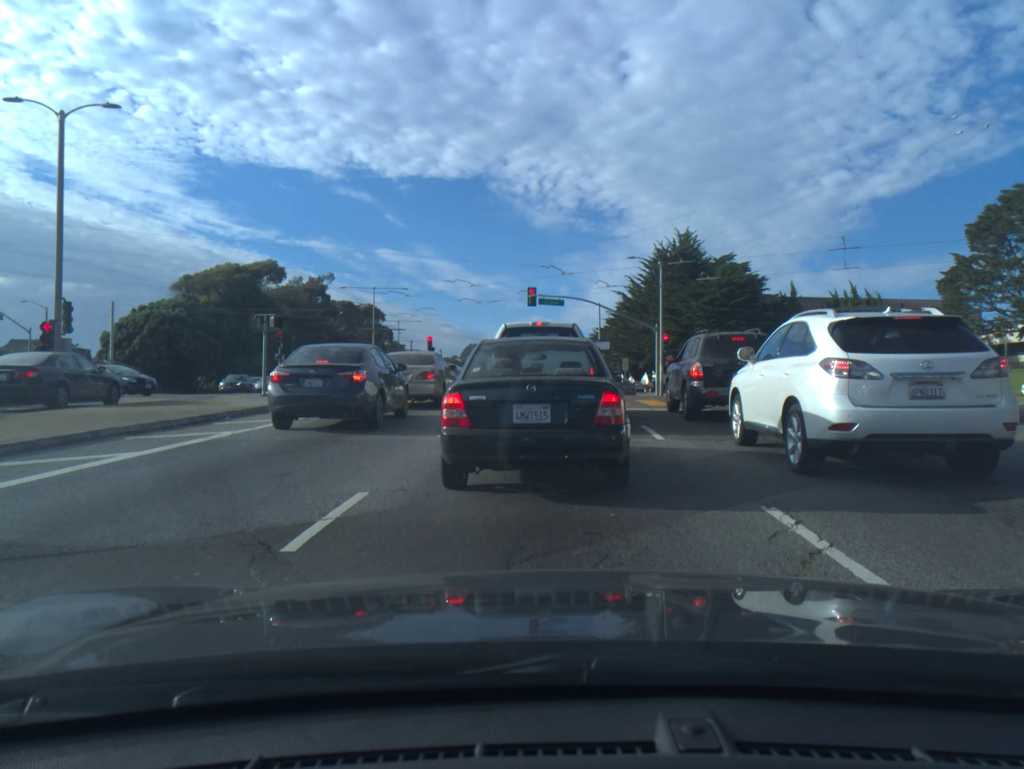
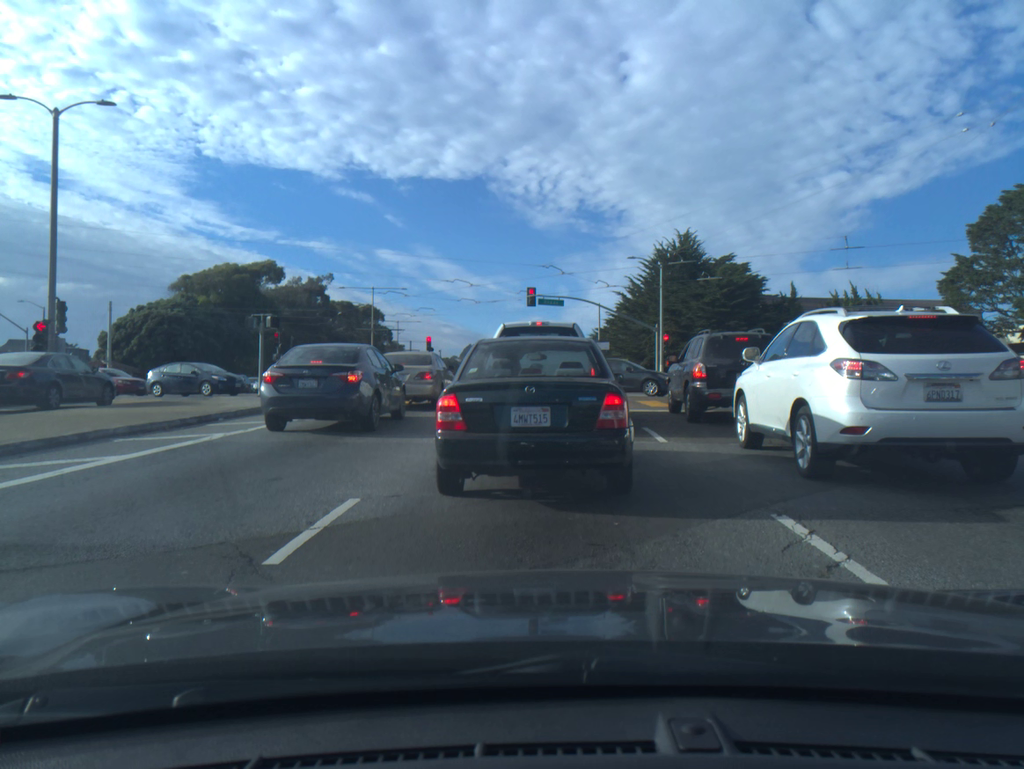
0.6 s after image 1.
(0.0, +0.3) m; 0°
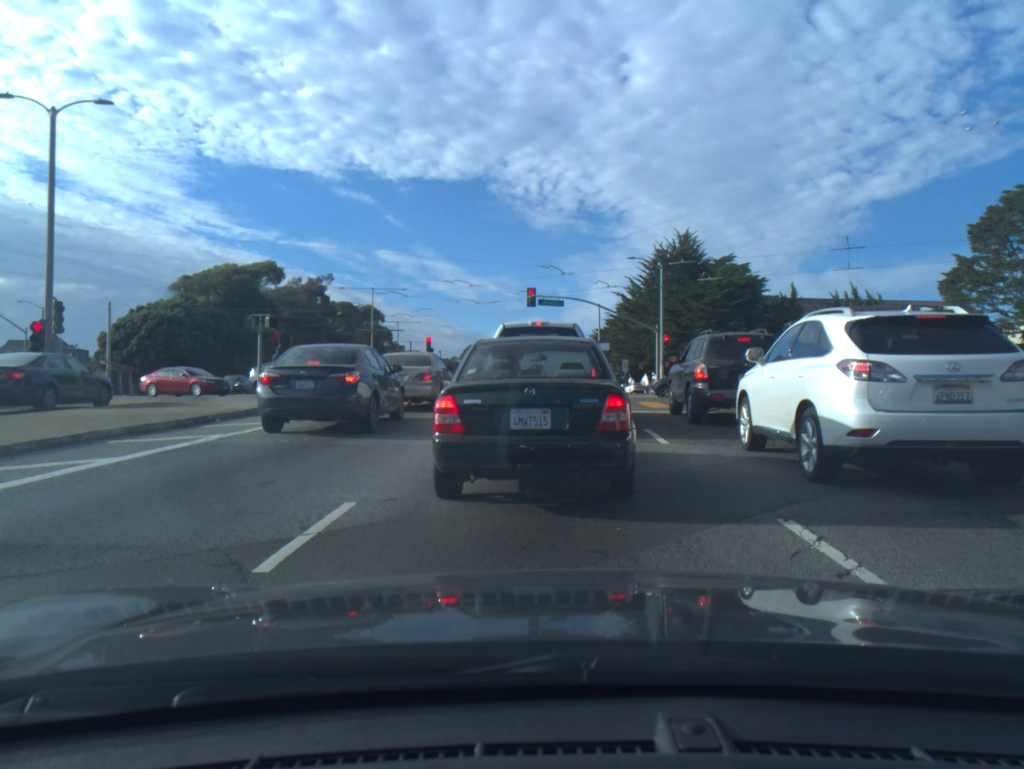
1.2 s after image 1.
(0.0, +0.2) m; 0°
